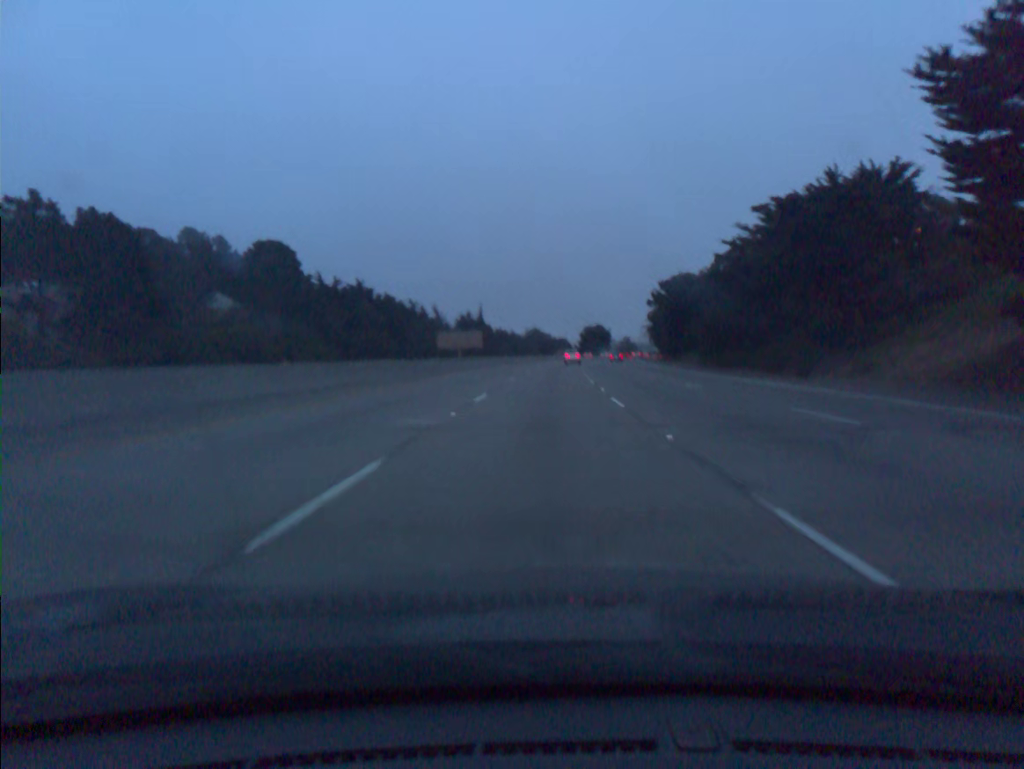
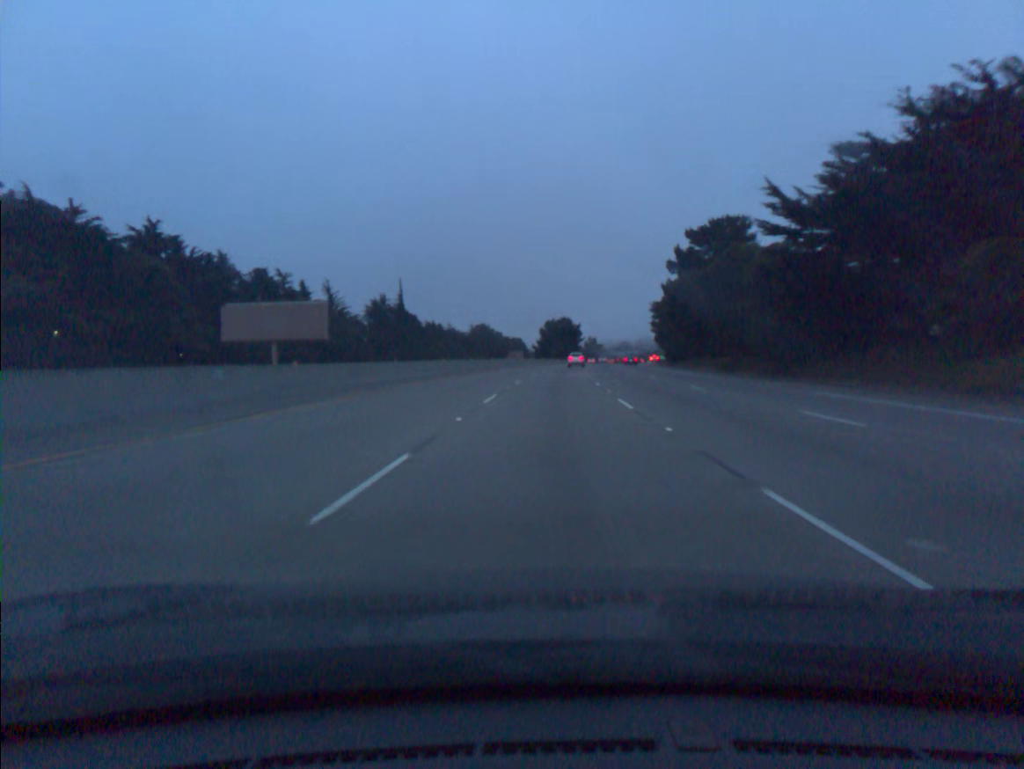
(+2.1, +72.8) m; +3°
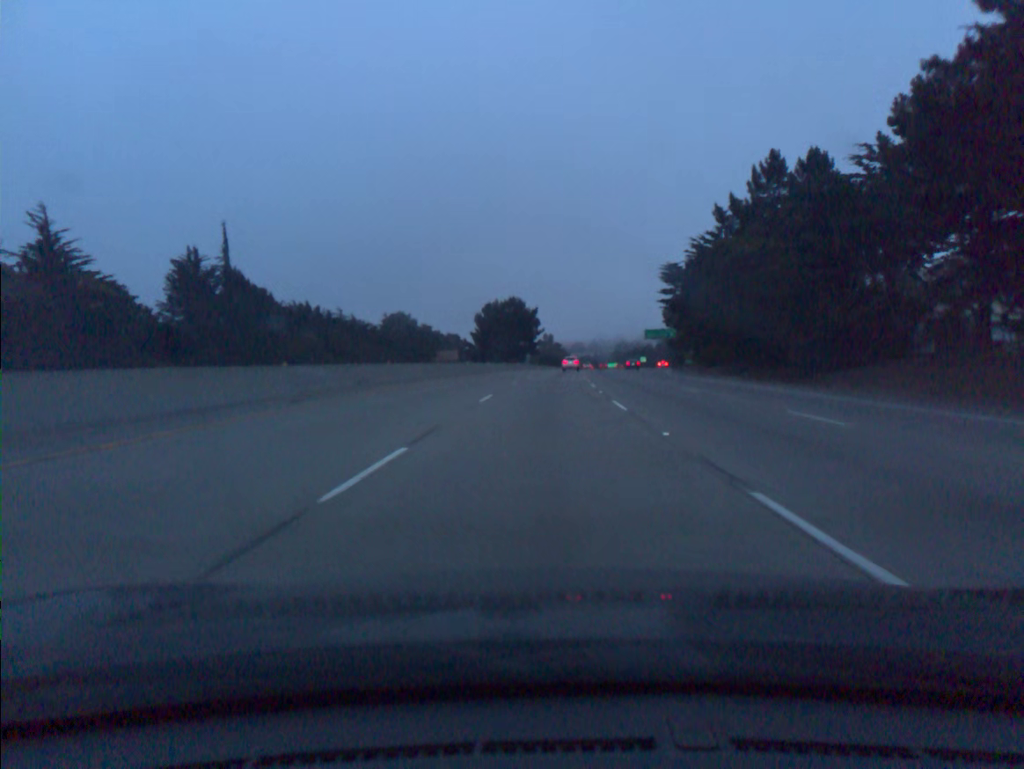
(+2.4, +73.0) m; +4°
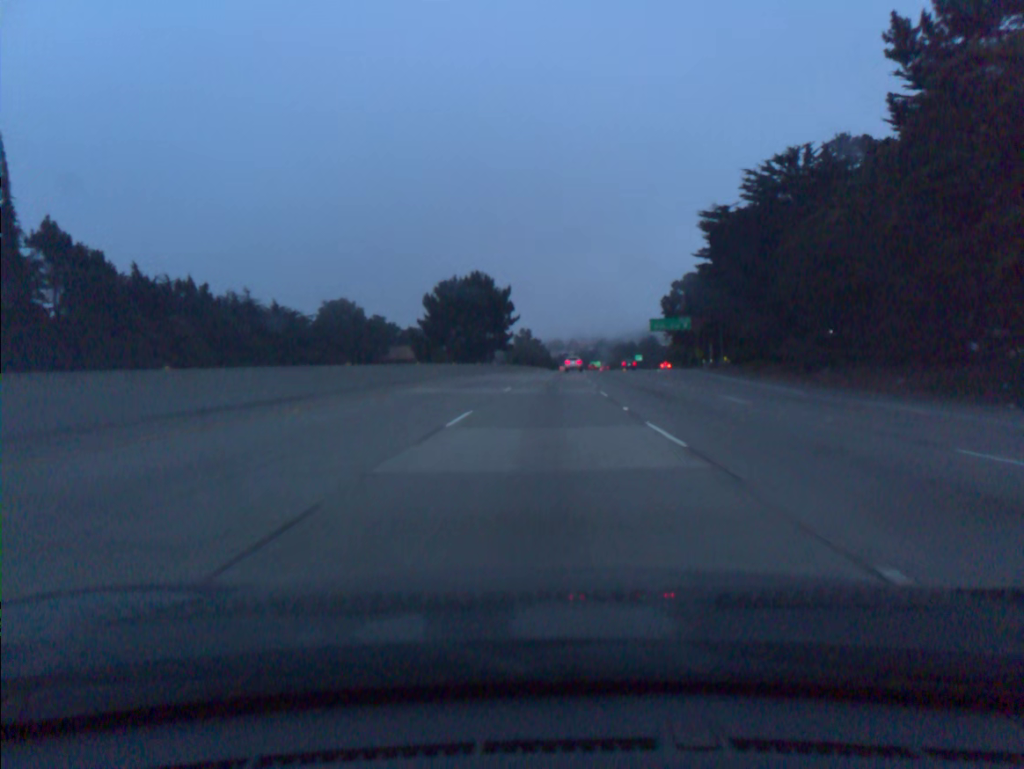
(+0.5, +36.6) m; +2°
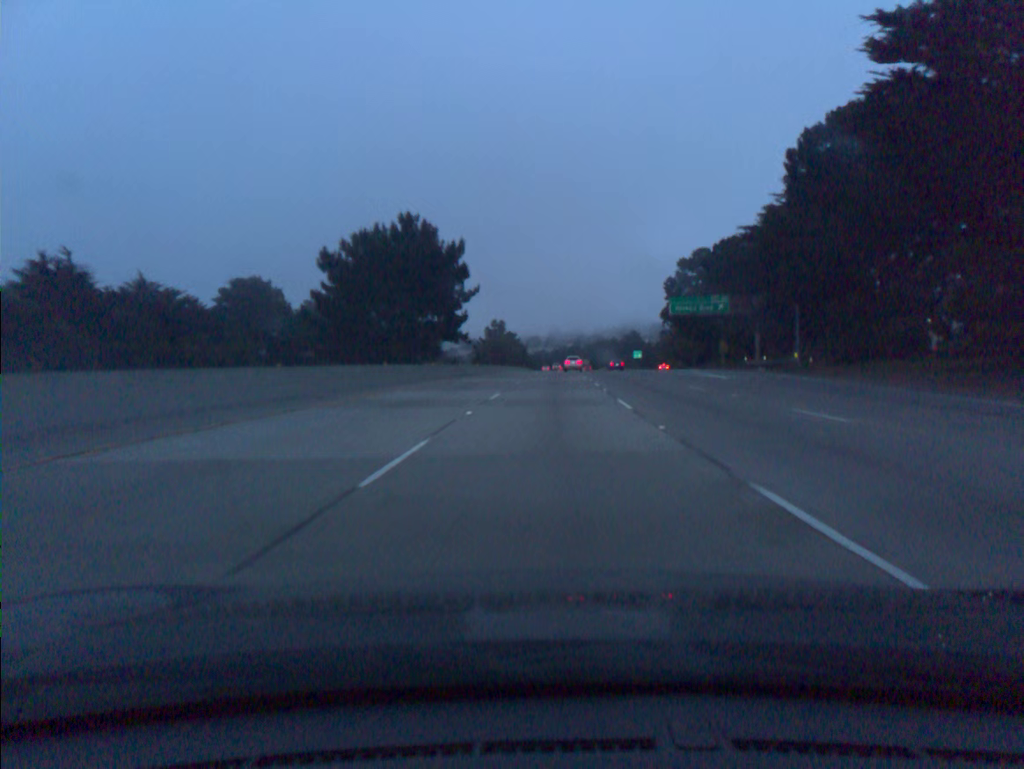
(+0.5, +36.7) m; +2°
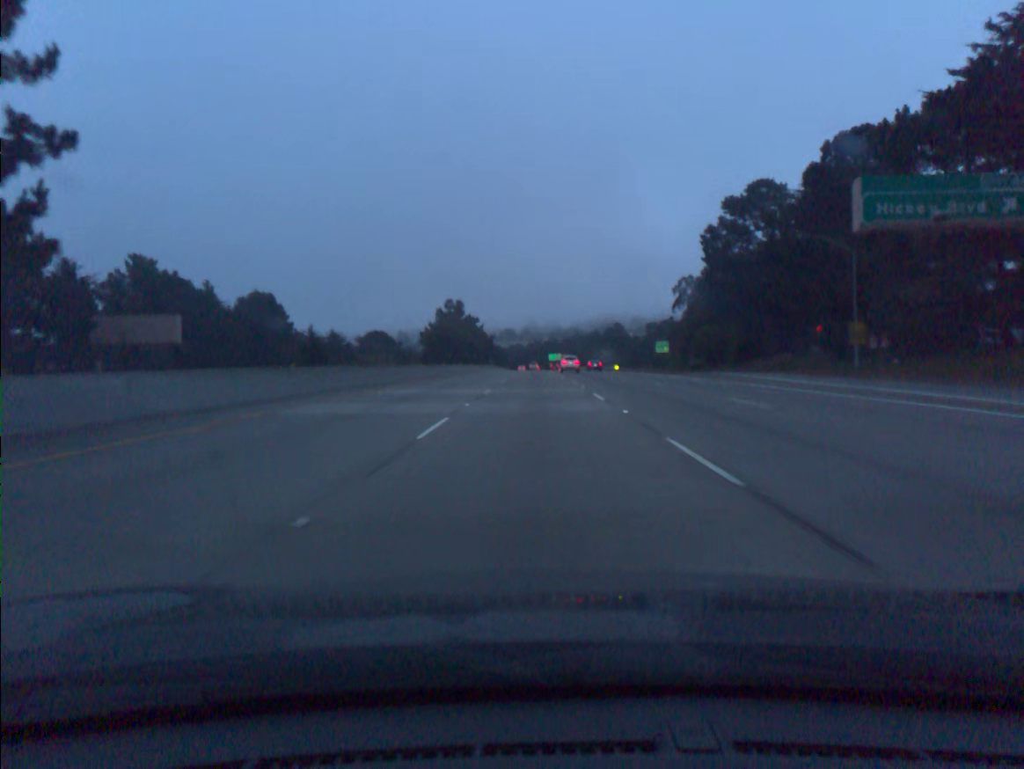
(+1.1, +54.8) m; +2°
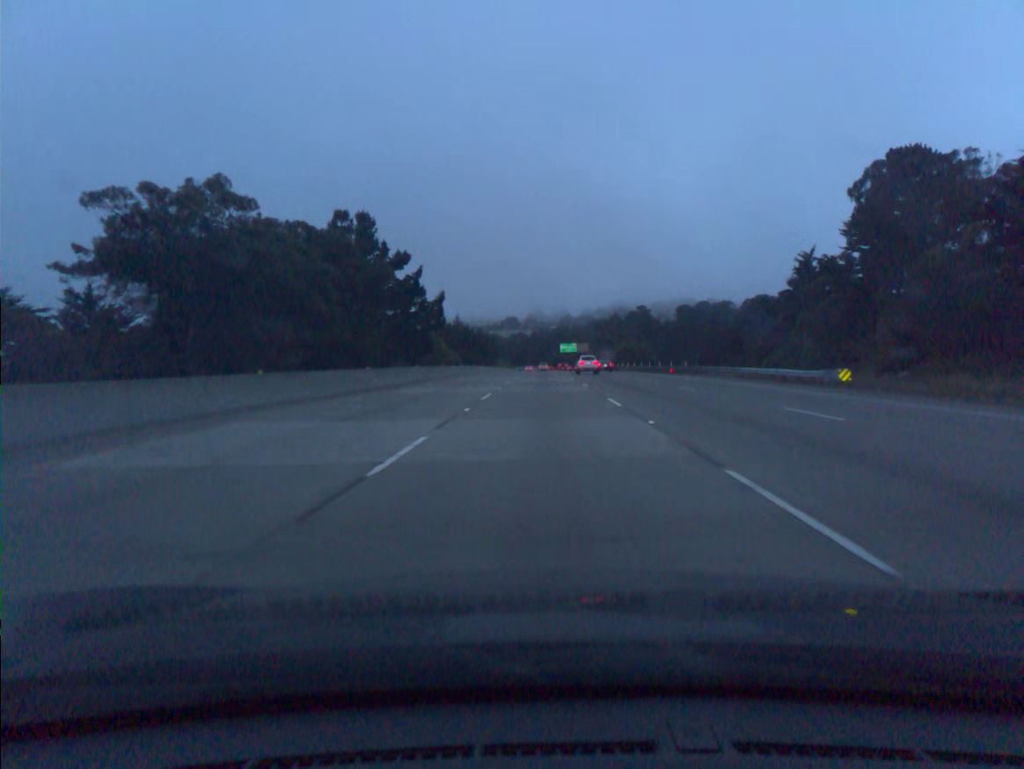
(-0.5, +91.3) m; 0°
